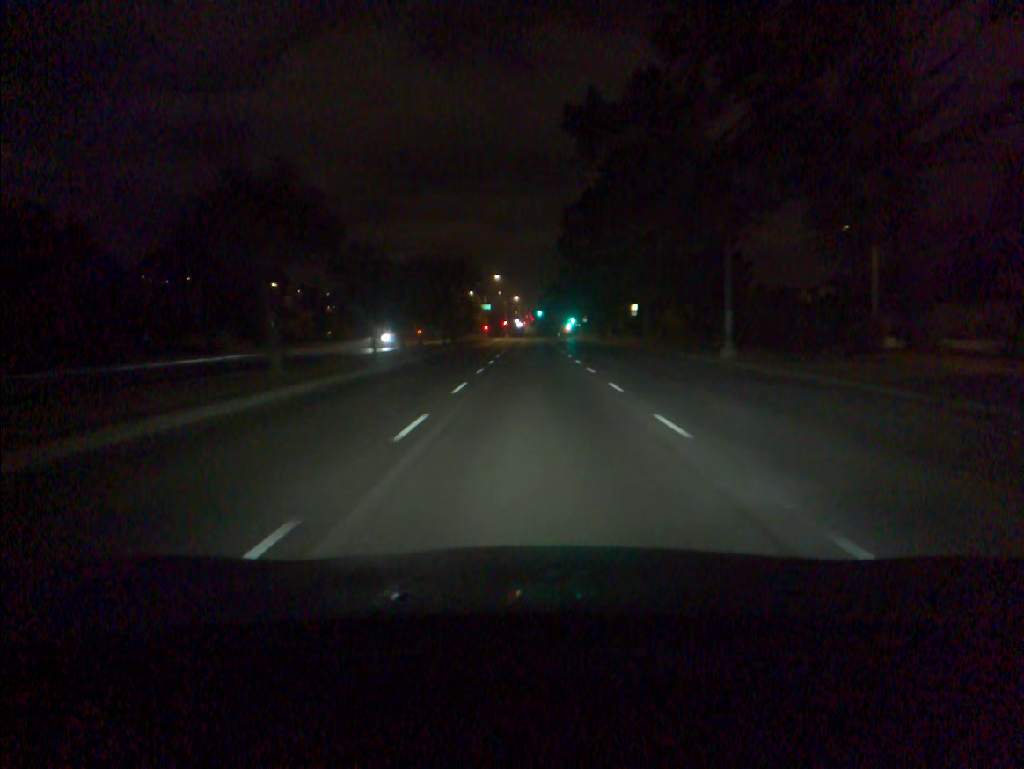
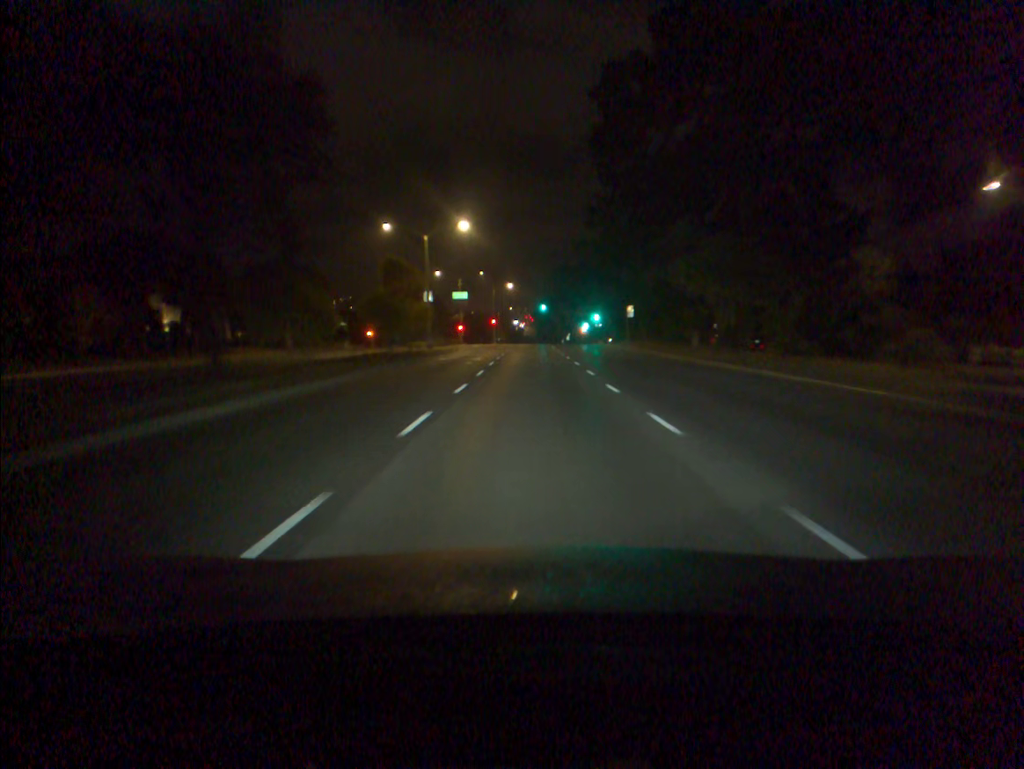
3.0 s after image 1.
(0.0, +57.7) m; 0°
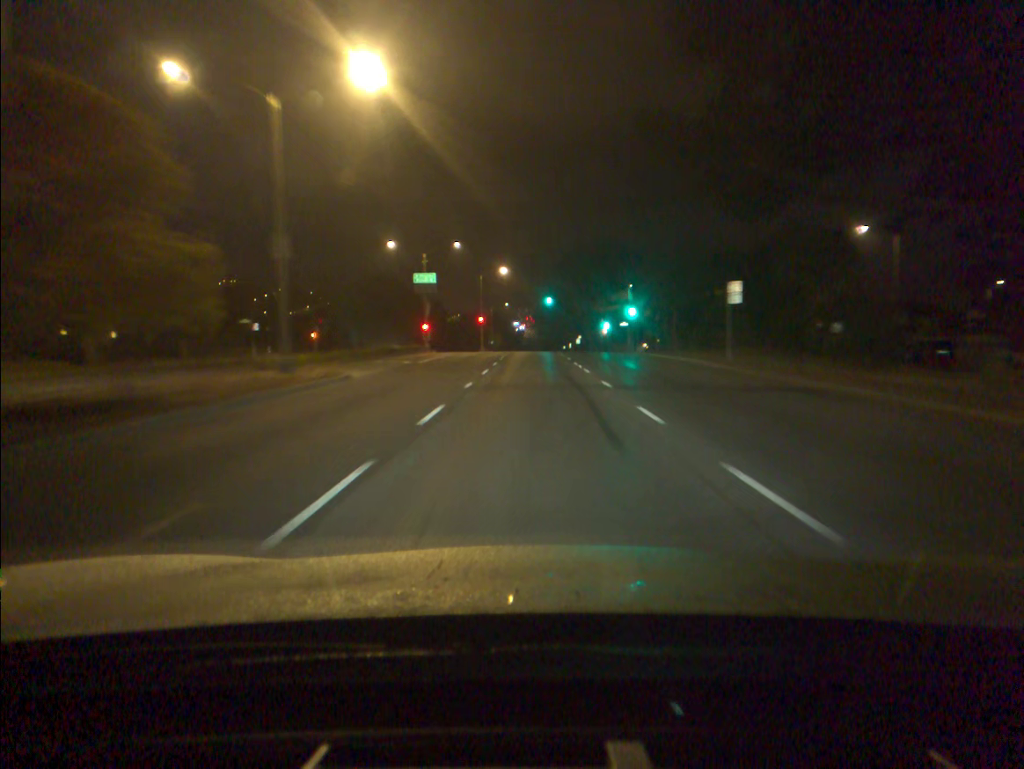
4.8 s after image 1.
(0.0, +34.6) m; 0°
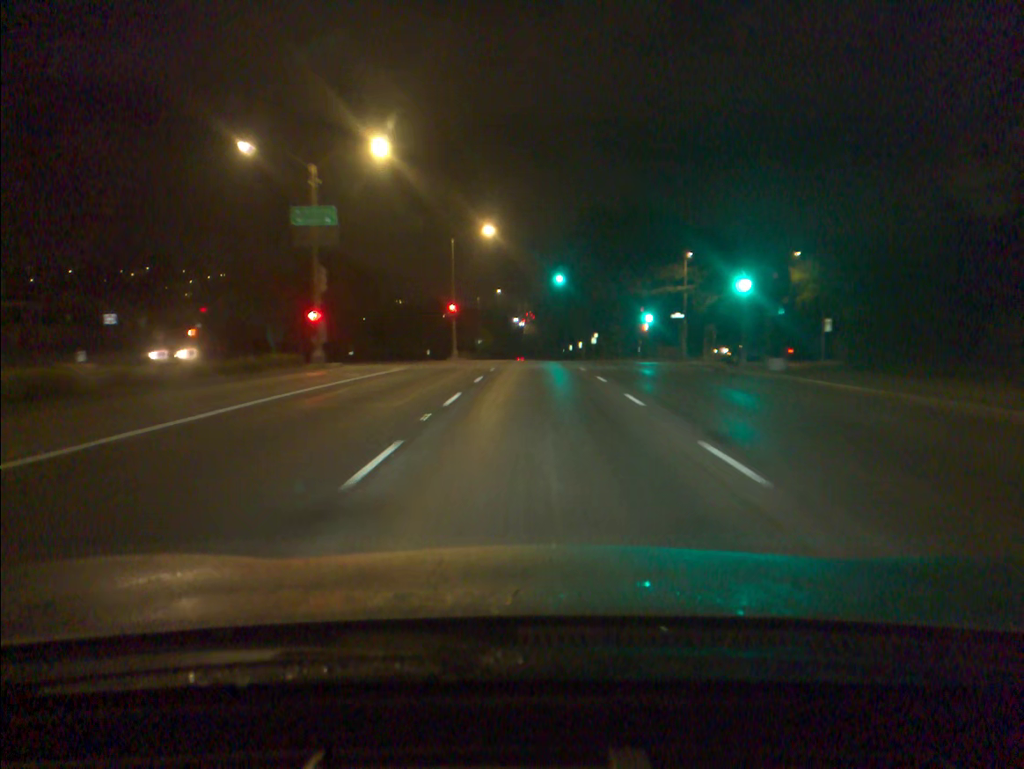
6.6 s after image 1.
(0.0, +34.4) m; 0°
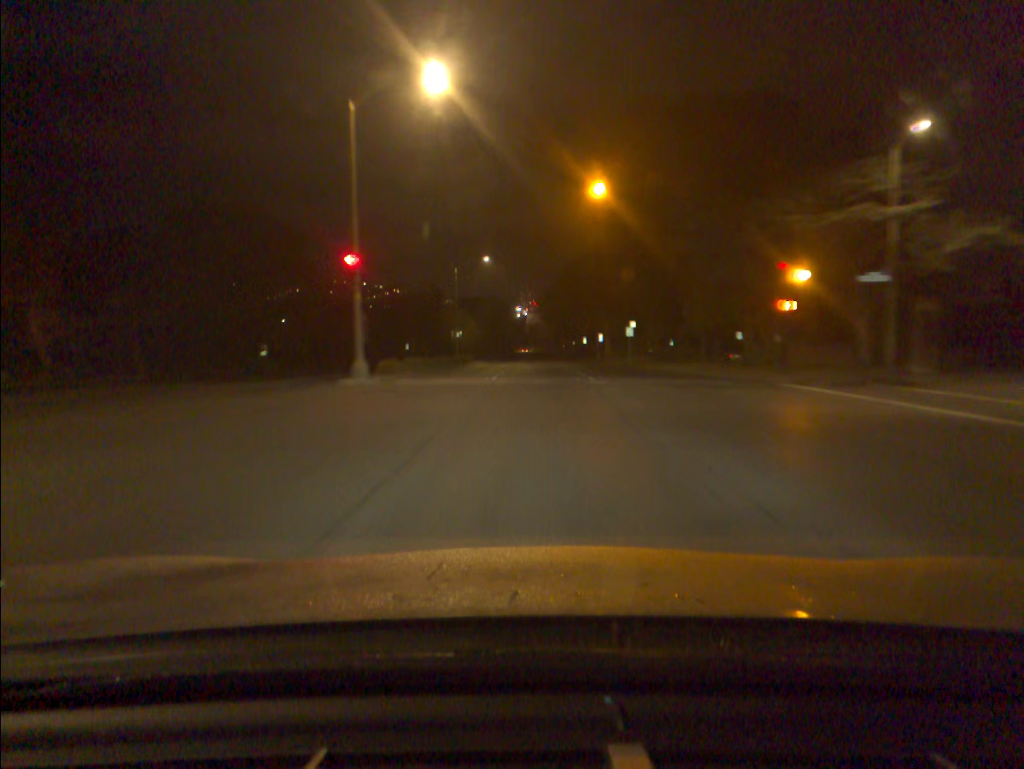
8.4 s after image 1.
(0.0, +34.3) m; 0°
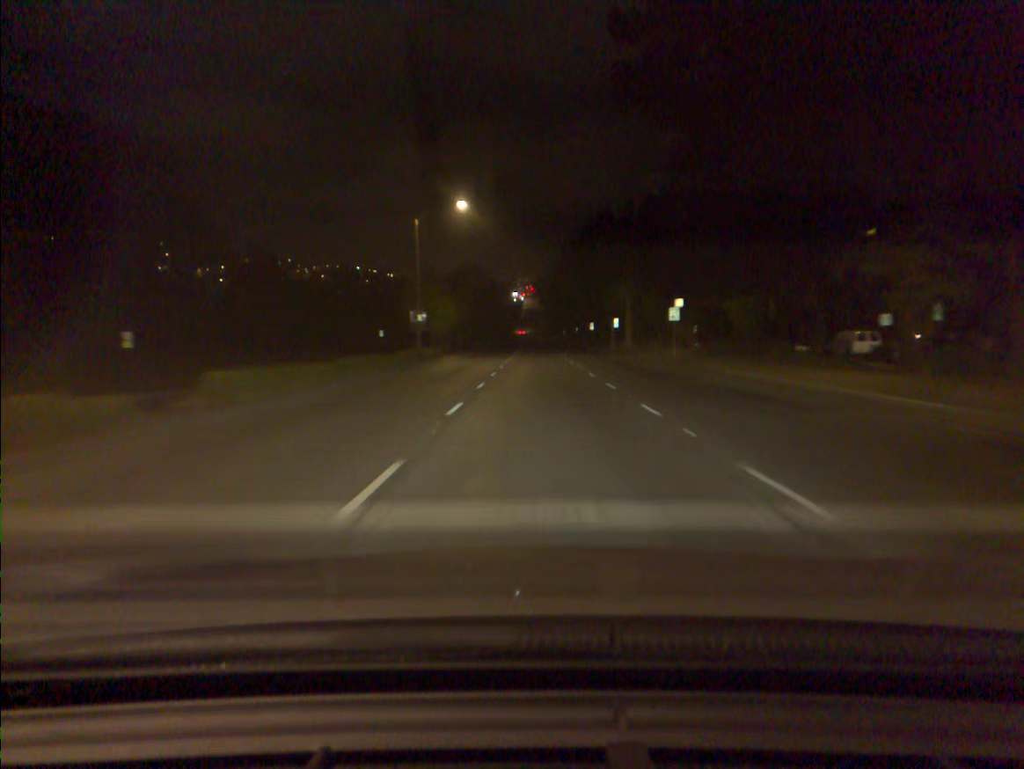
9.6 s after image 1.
(0.0, +23.0) m; 0°
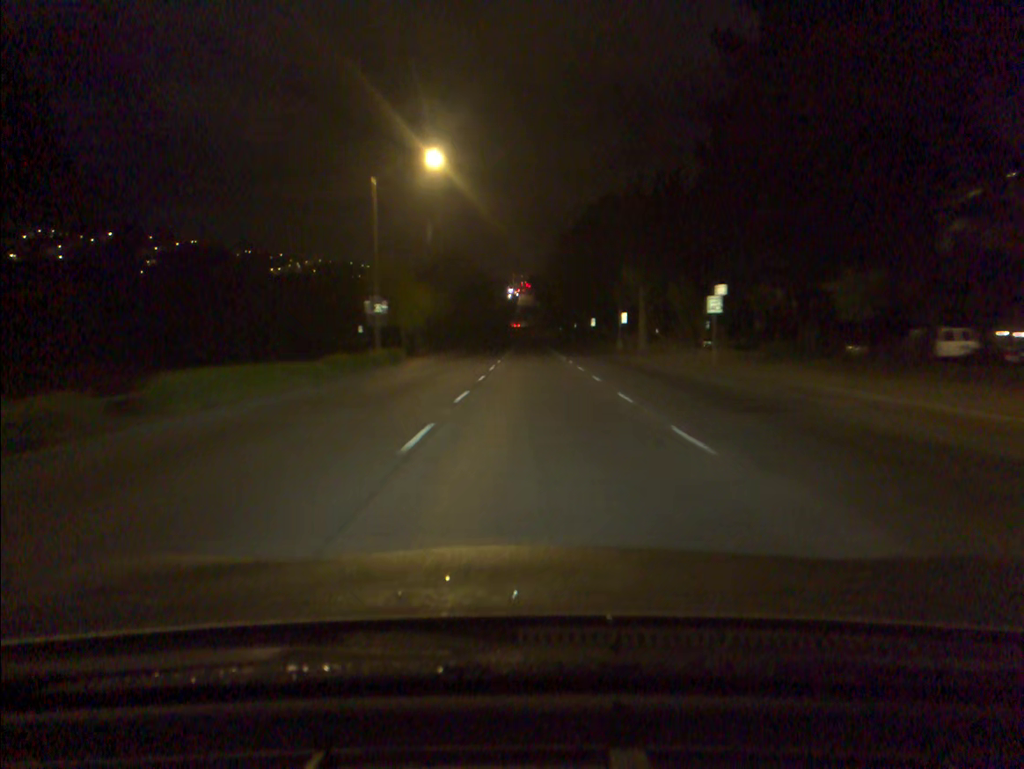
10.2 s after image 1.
(0.0, +11.6) m; 0°
